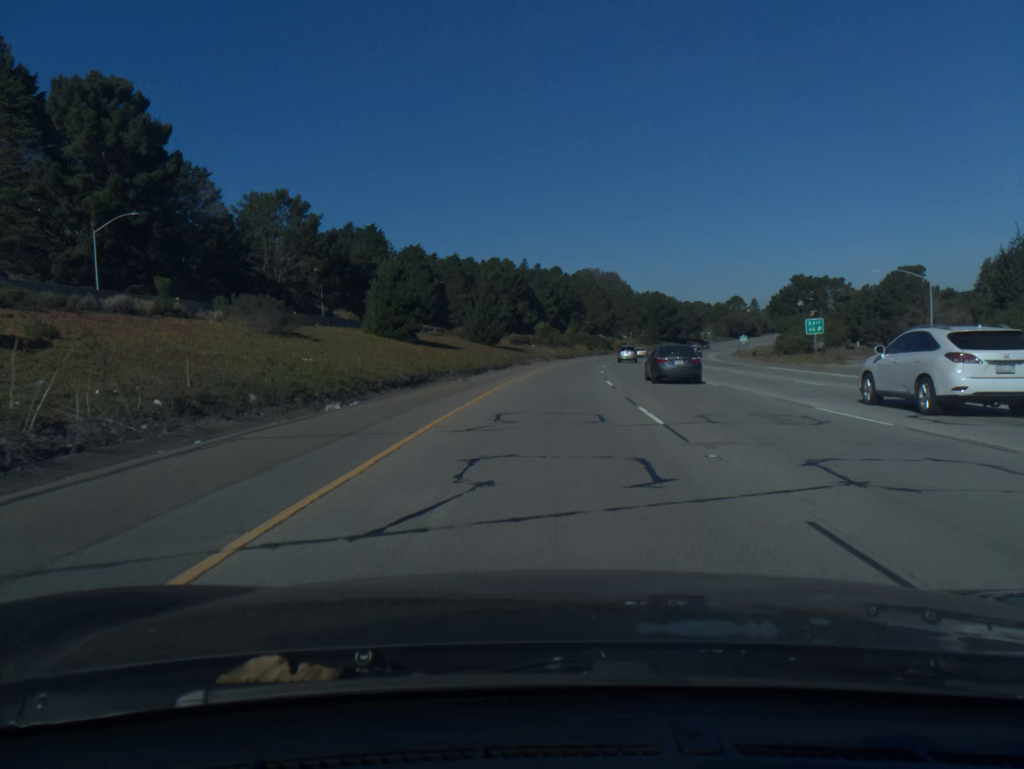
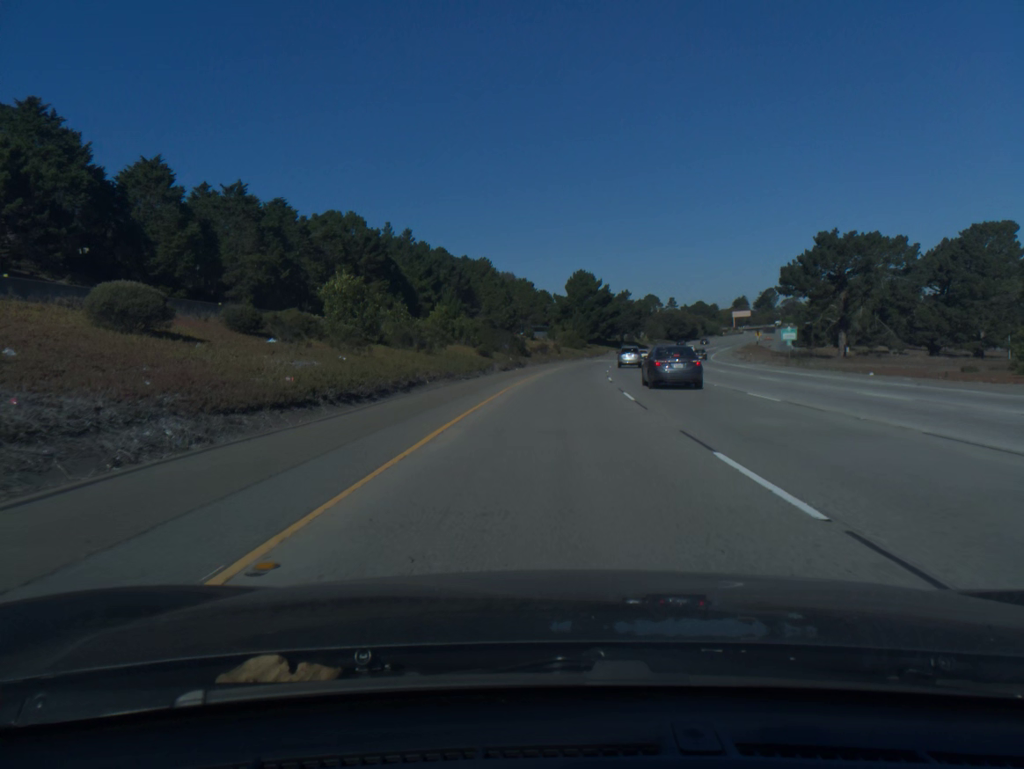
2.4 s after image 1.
(+5.2, +80.5) m; +8°
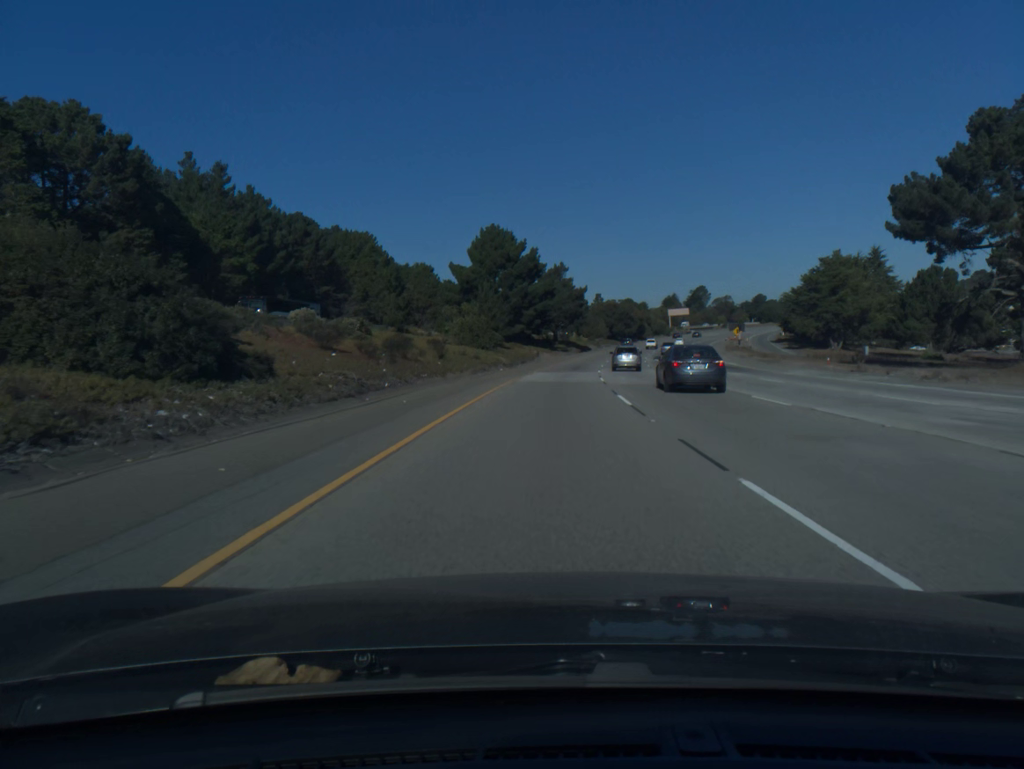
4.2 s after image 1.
(+3.3, +60.4) m; +6°
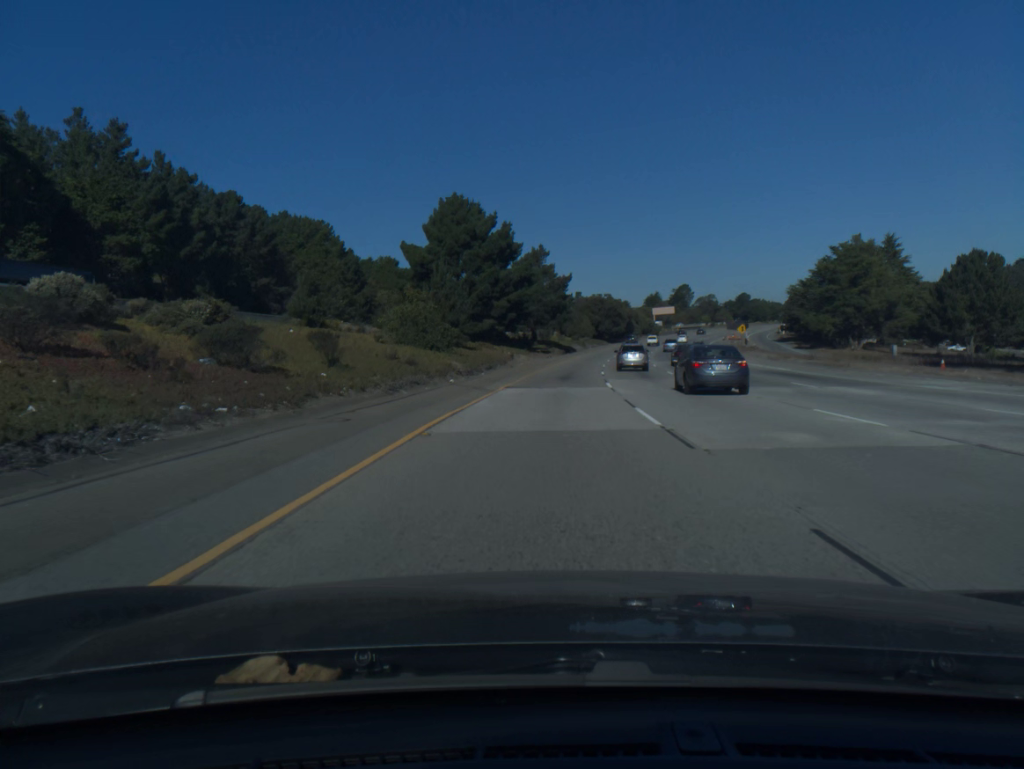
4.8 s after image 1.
(+0.3, +20.1) m; +2°
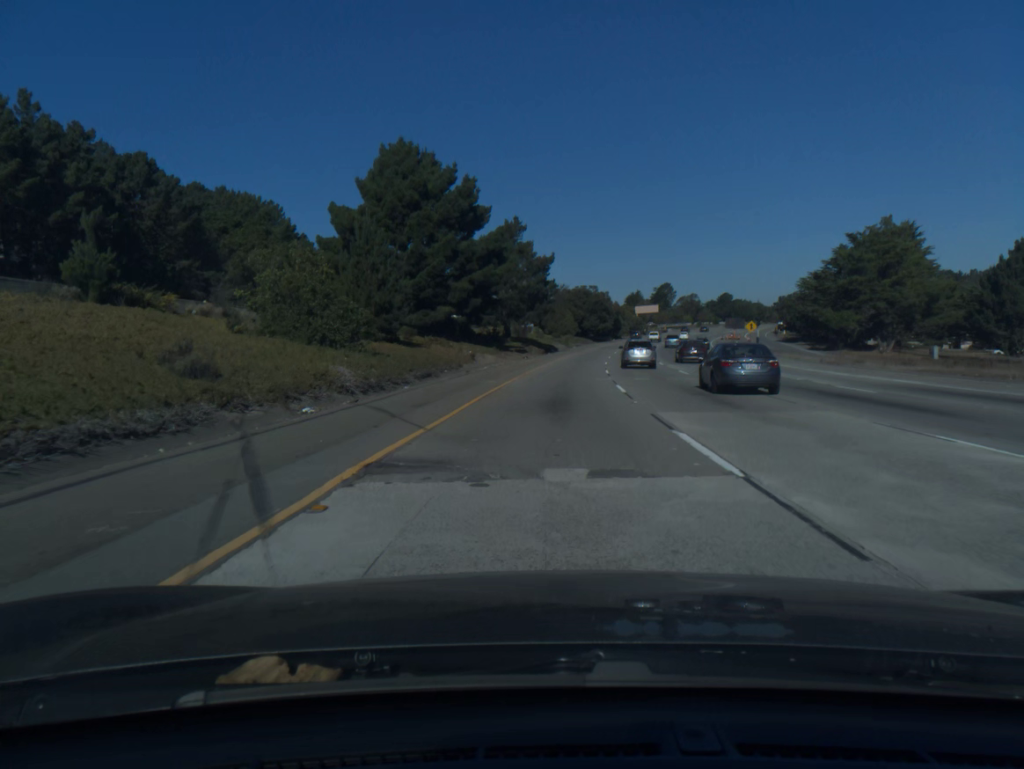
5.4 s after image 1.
(+0.3, +20.0) m; +2°
